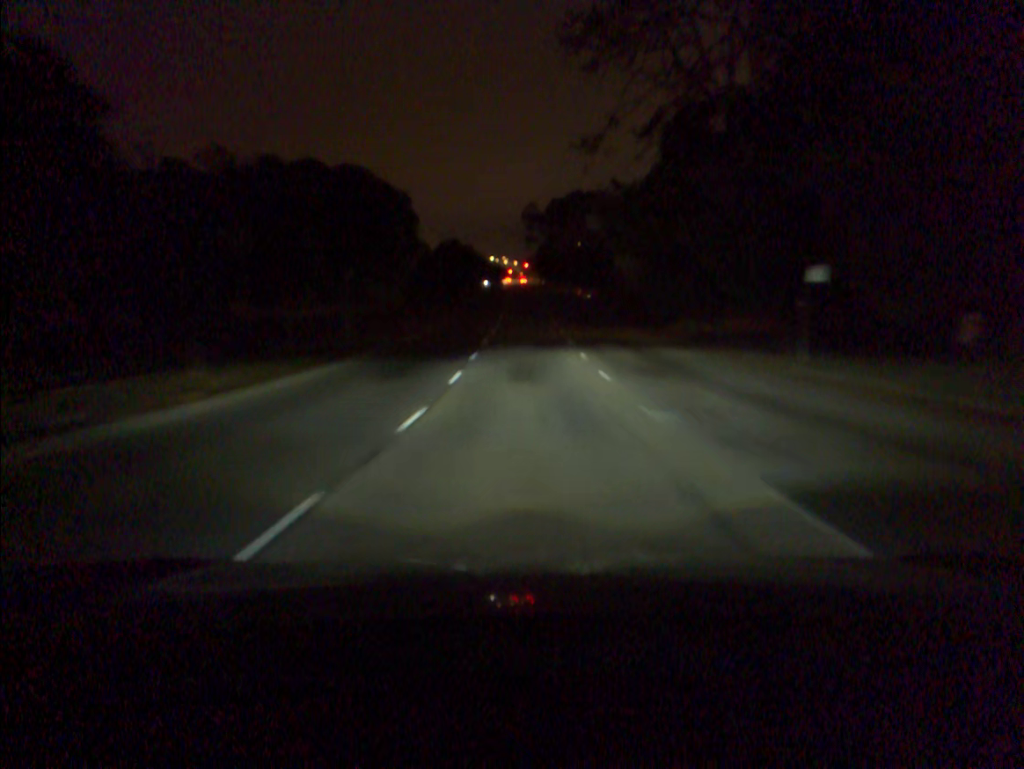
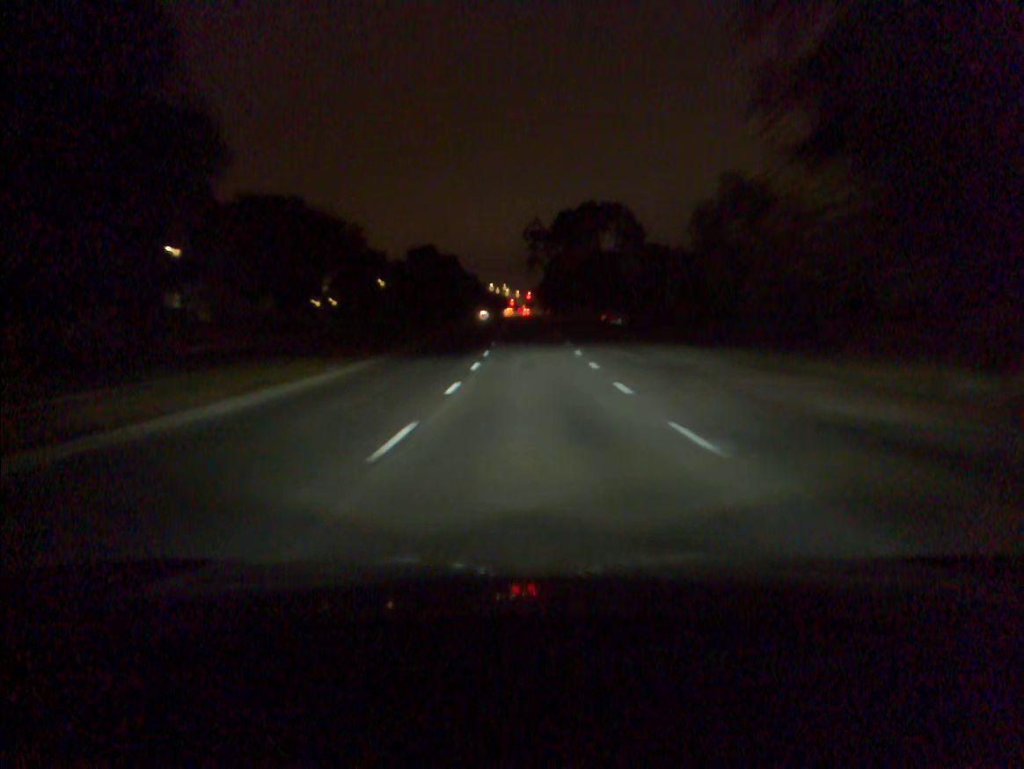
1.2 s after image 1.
(0.0, +24.1) m; 0°
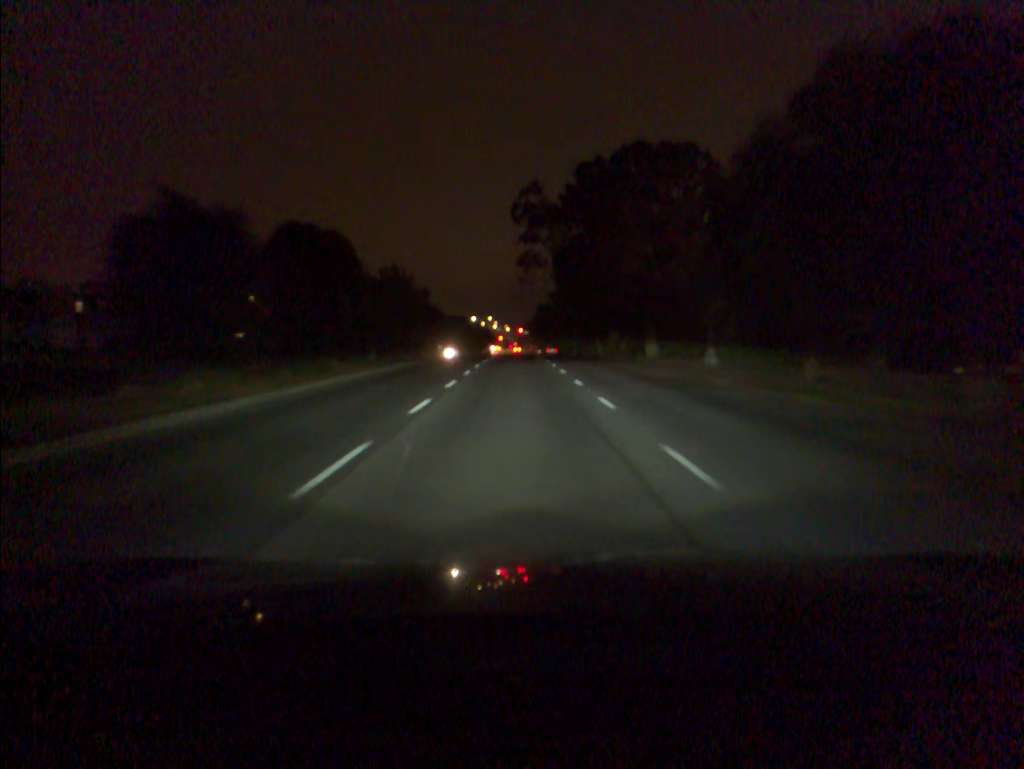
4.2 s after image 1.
(+0.4, +59.0) m; +1°
